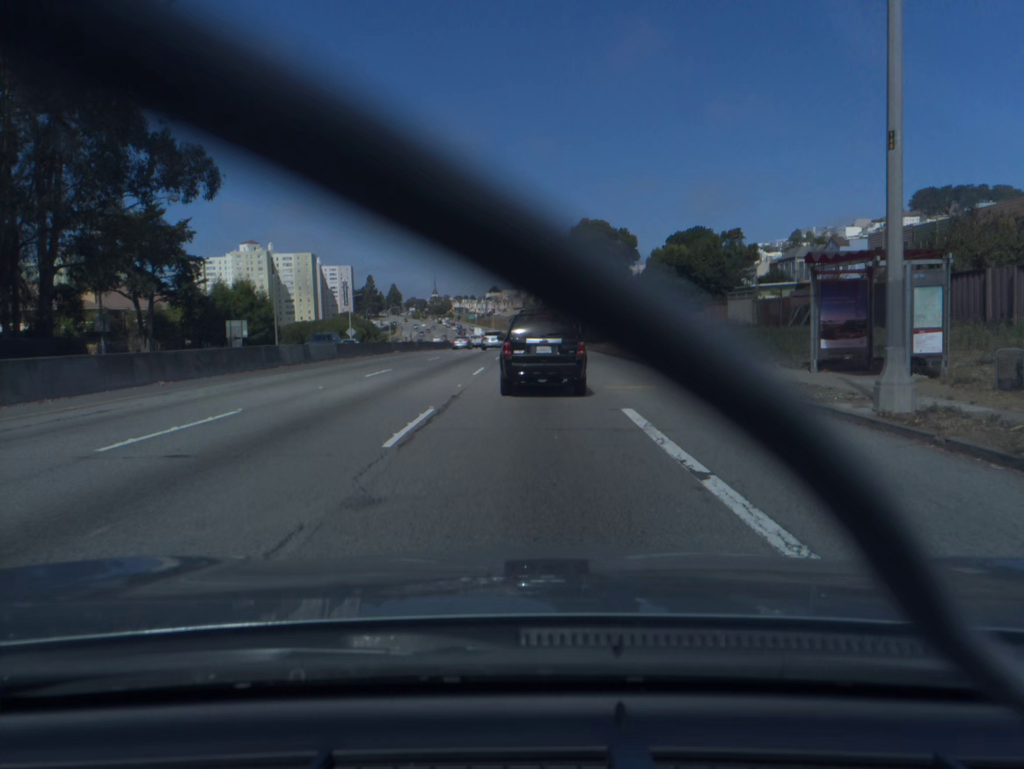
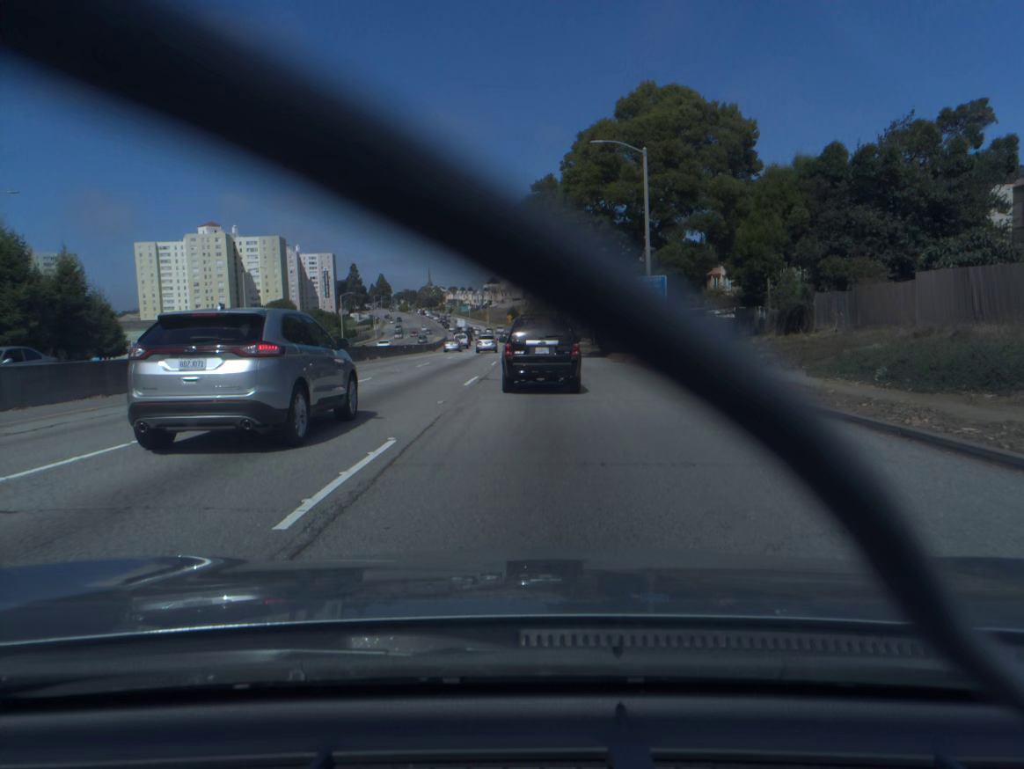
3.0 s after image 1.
(-0.1, +47.9) m; 0°
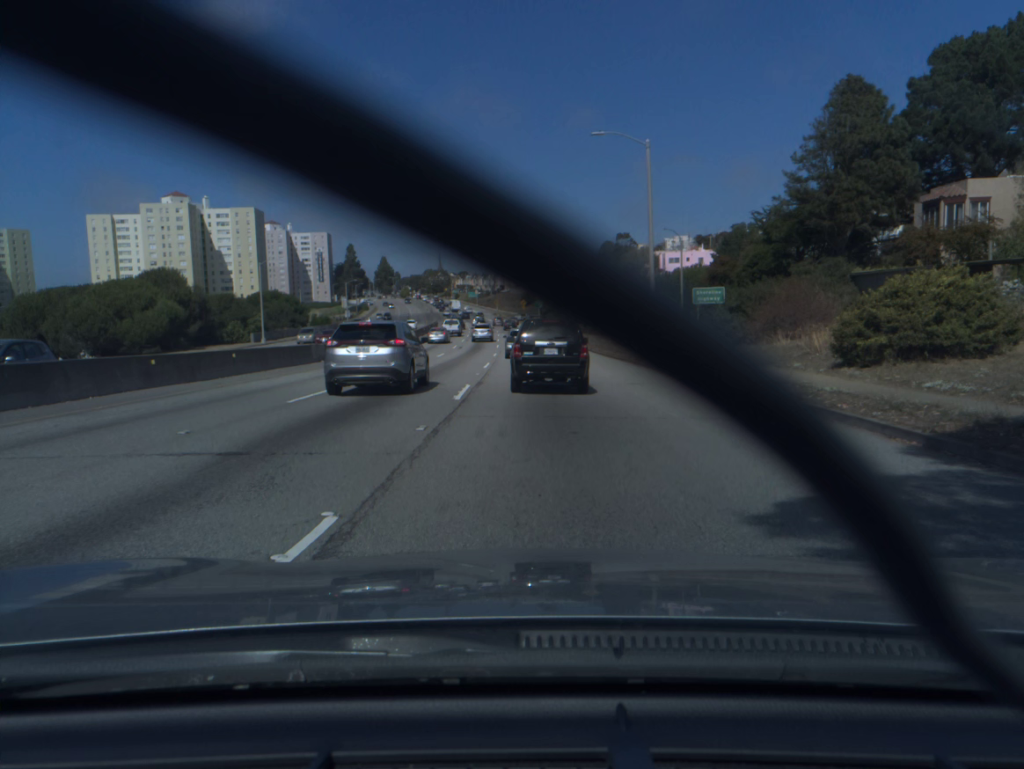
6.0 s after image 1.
(-0.5, +48.4) m; -1°
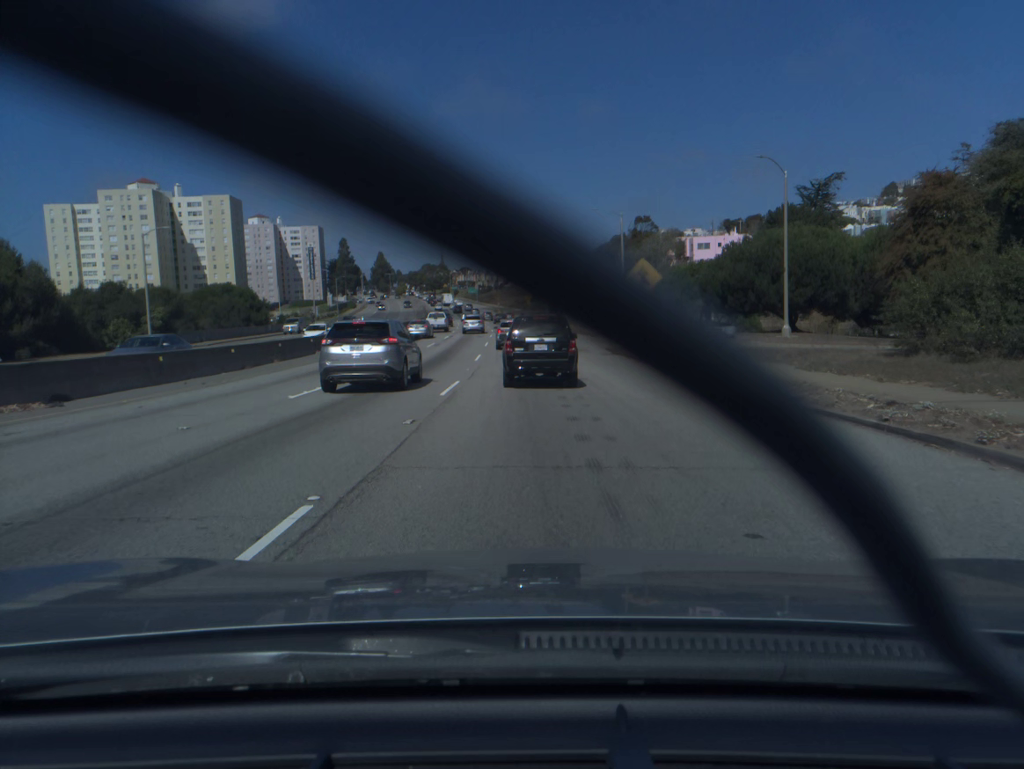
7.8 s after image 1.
(-0.1, +29.1) m; 0°
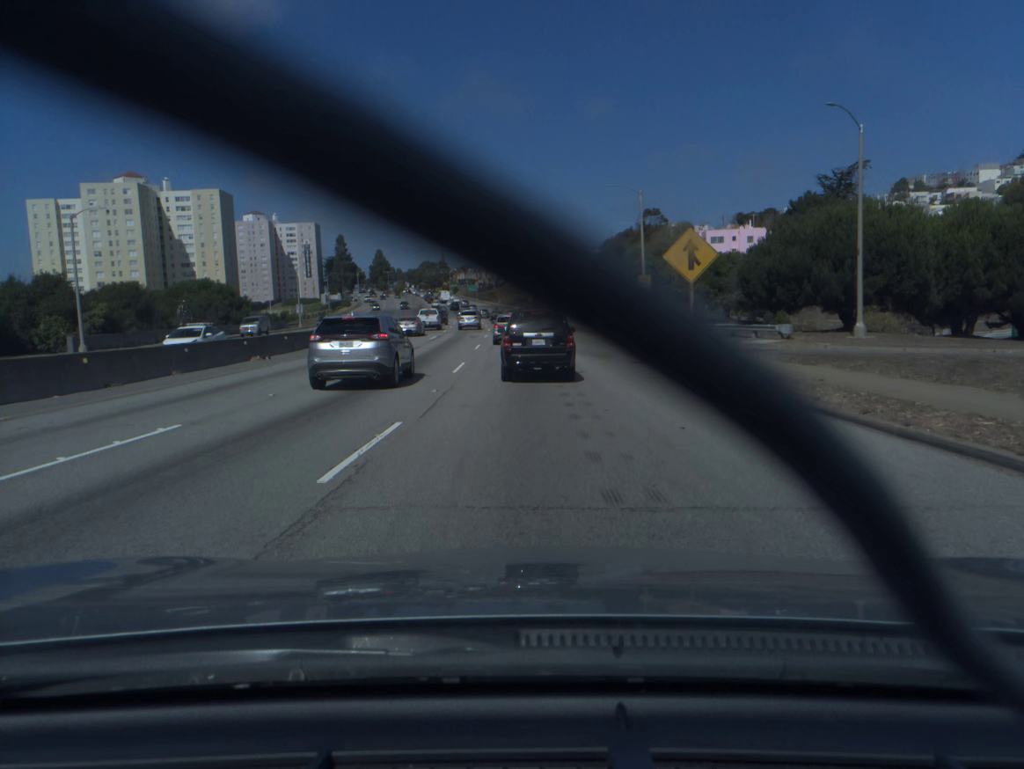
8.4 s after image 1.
(0.0, +9.7) m; 0°
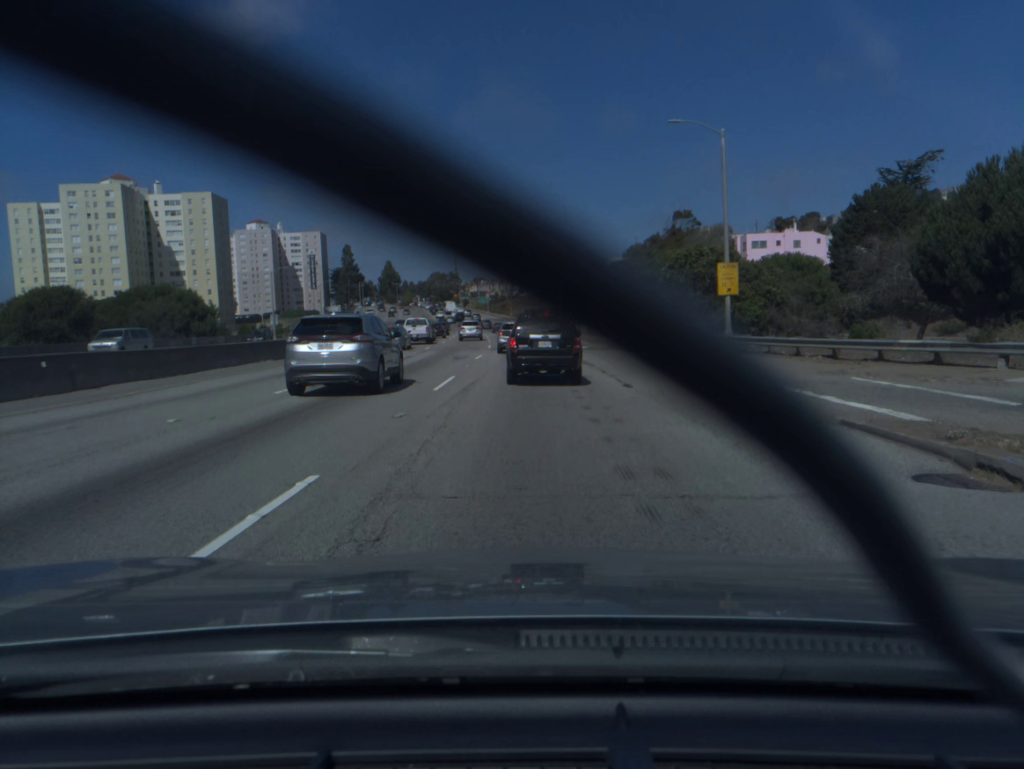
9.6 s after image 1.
(-0.2, +19.5) m; -1°
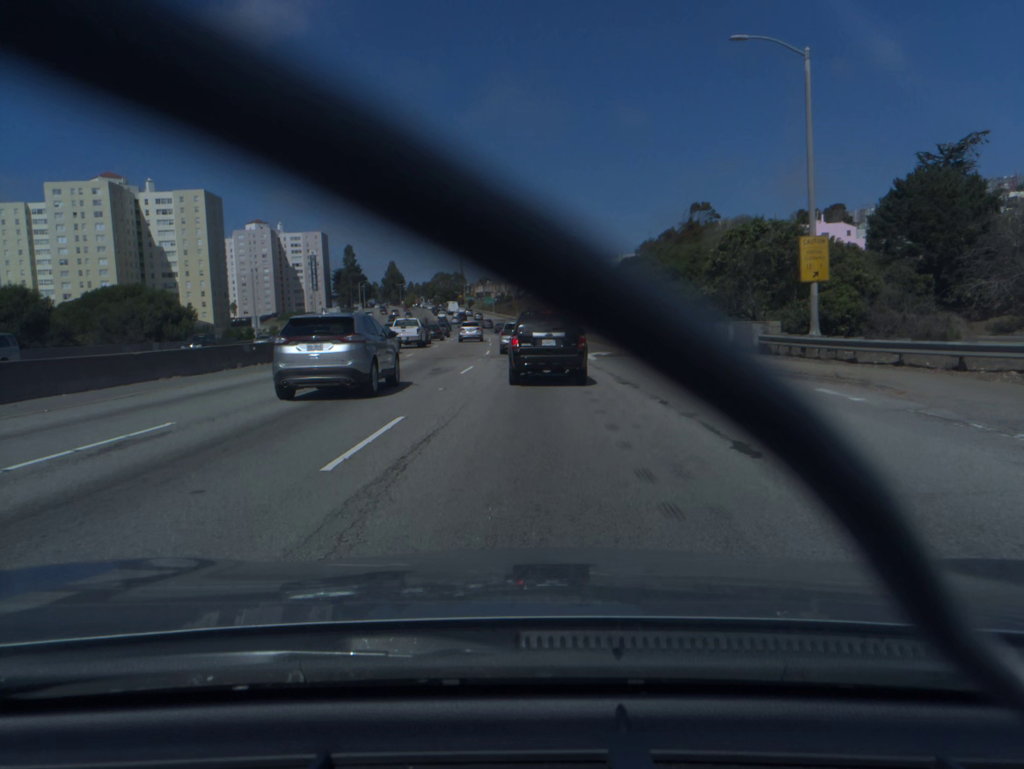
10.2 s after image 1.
(0.0, +9.6) m; 0°
